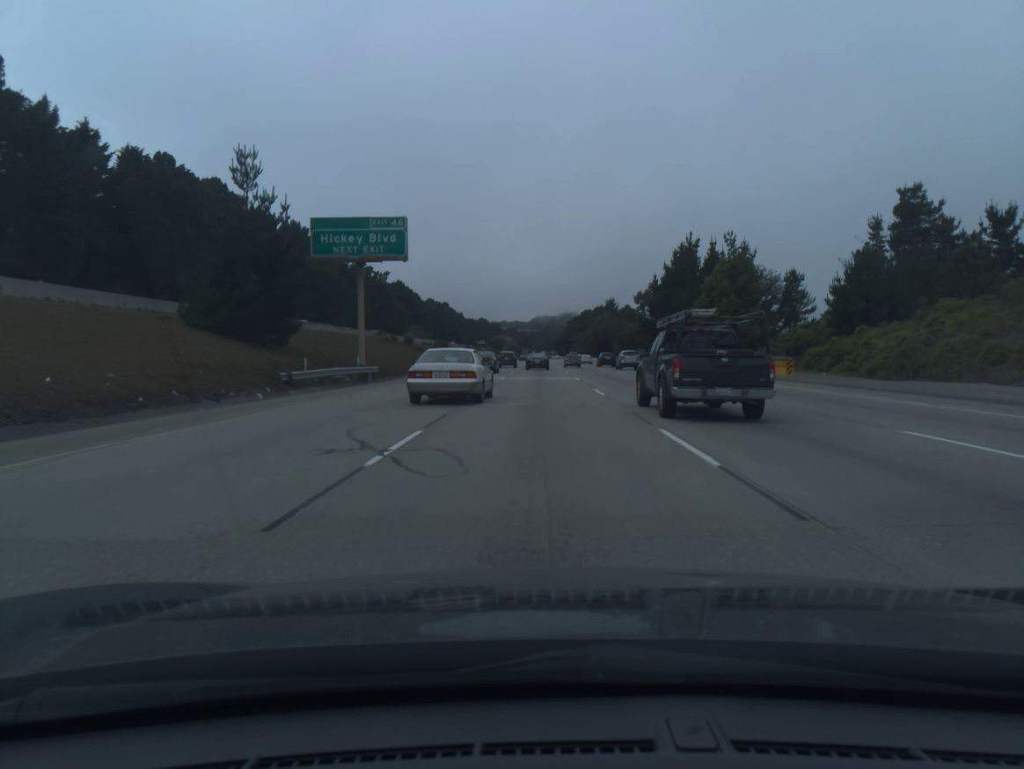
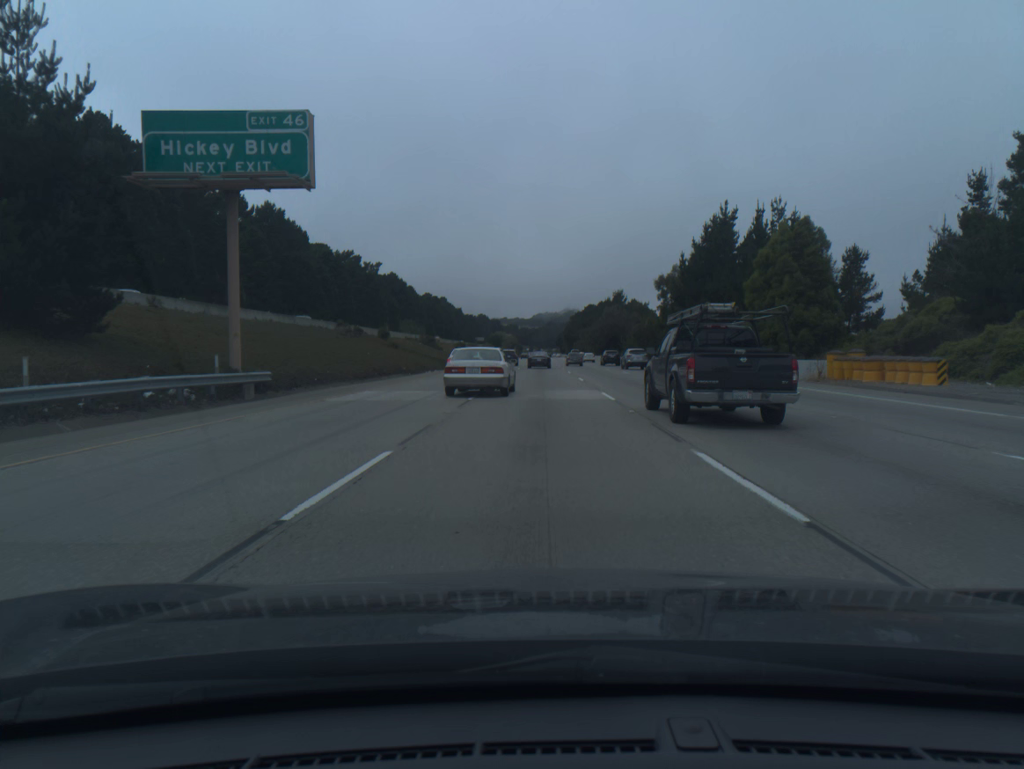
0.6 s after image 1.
(0.0, +17.3) m; 0°
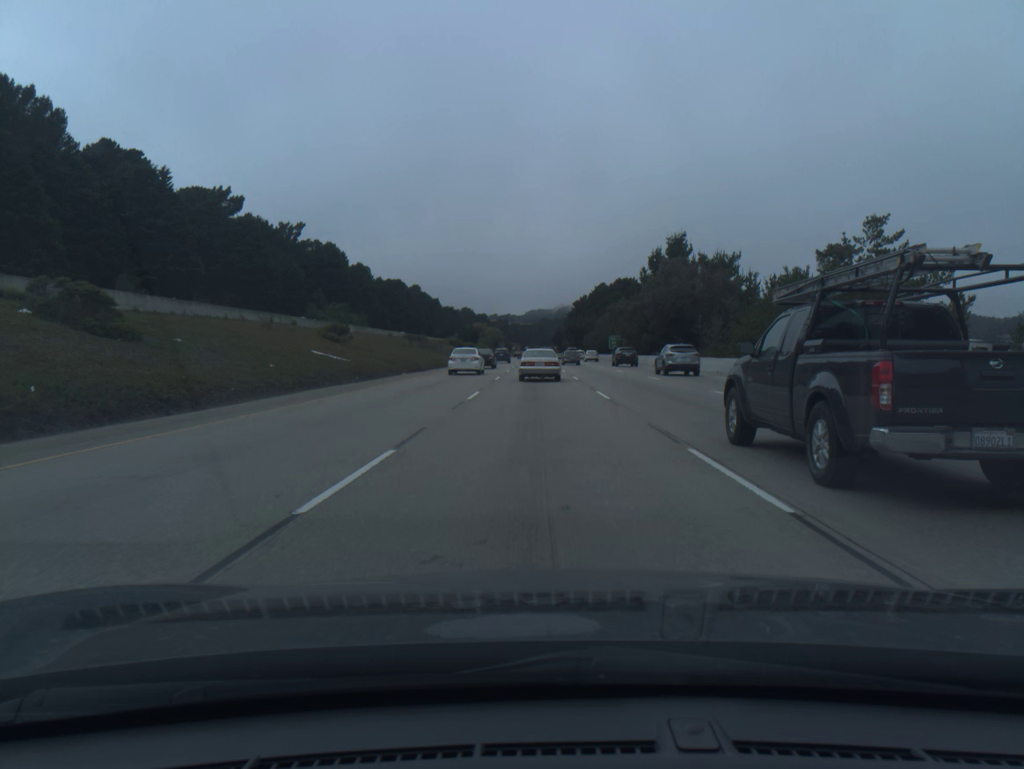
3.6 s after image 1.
(+0.1, +87.3) m; 0°
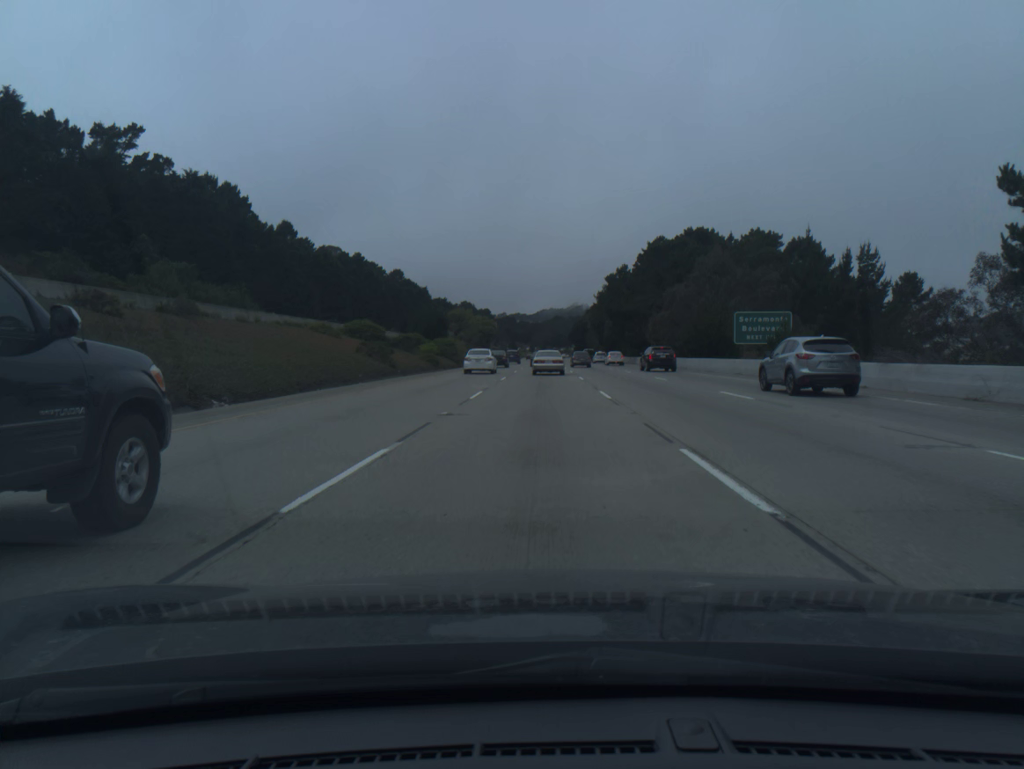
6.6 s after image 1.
(-0.4, +87.6) m; -1°
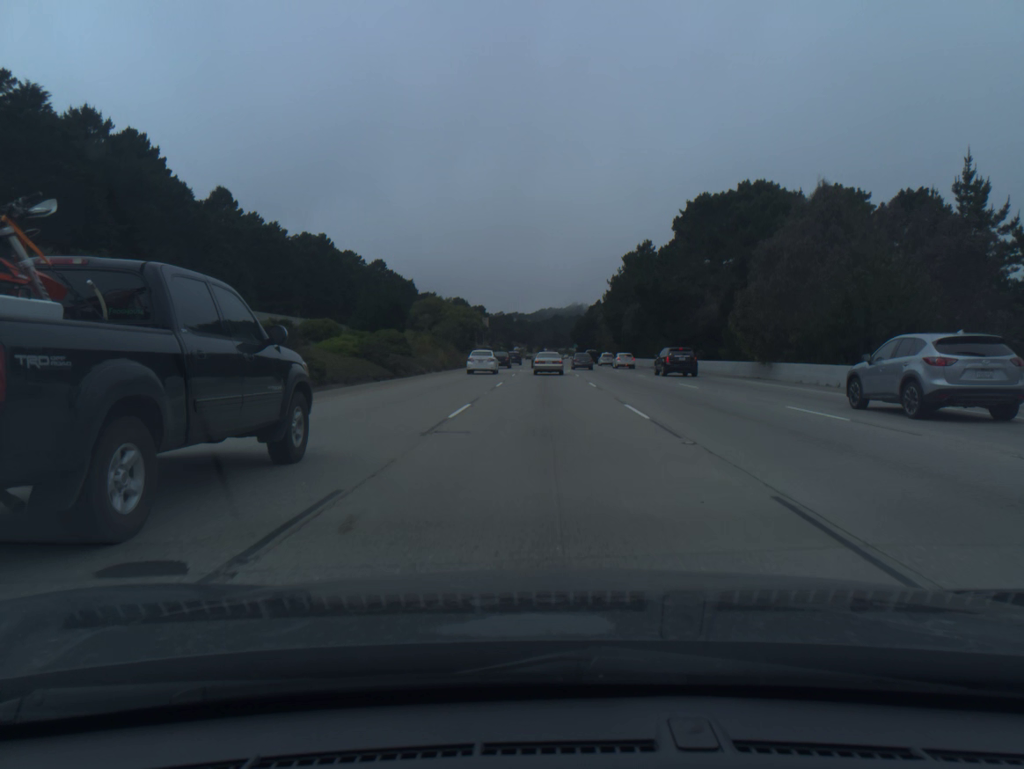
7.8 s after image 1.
(0.0, +35.1) m; 0°
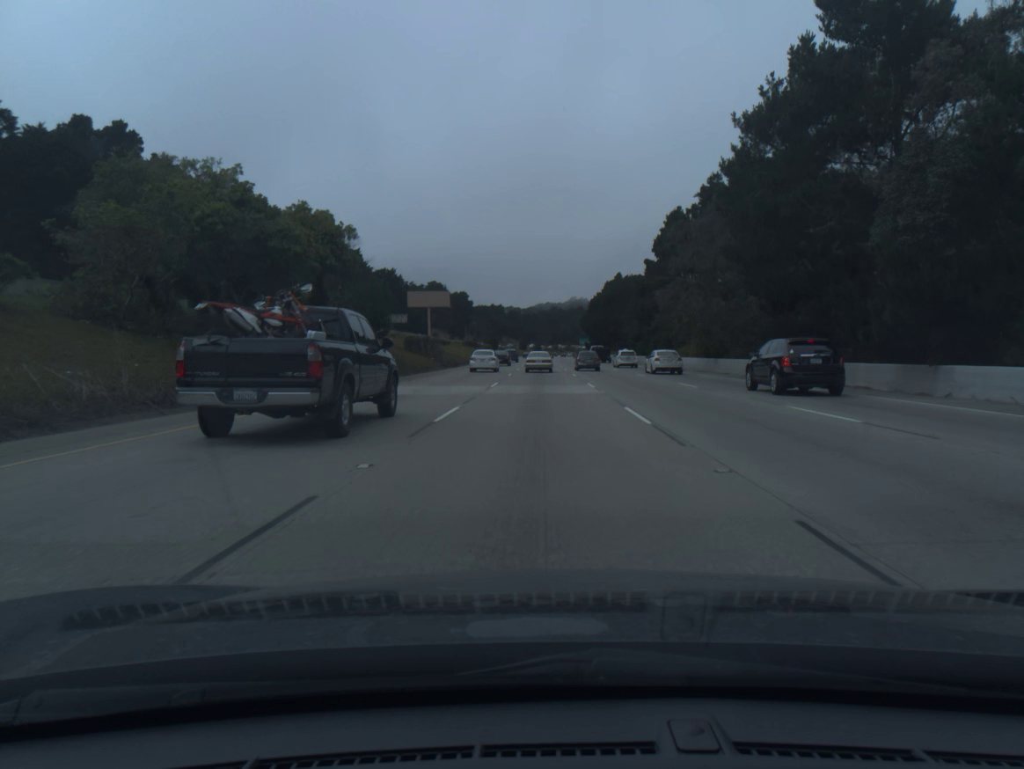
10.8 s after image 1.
(+0.6, +88.5) m; 0°
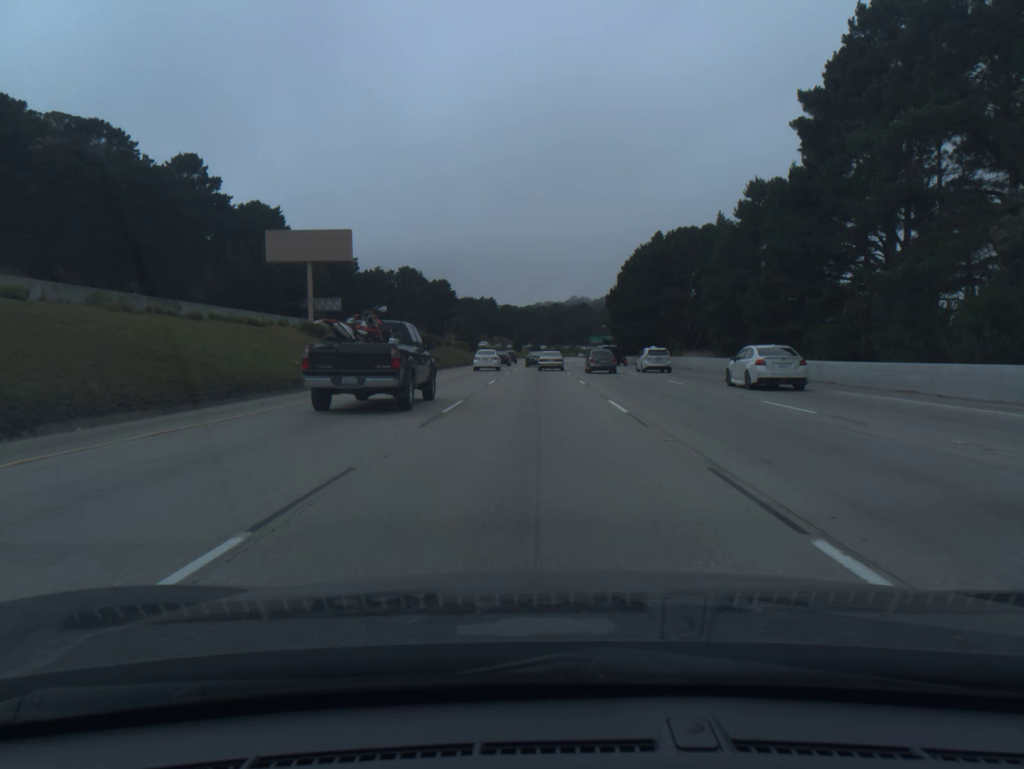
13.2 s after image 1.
(+0.1, +70.8) m; 0°
